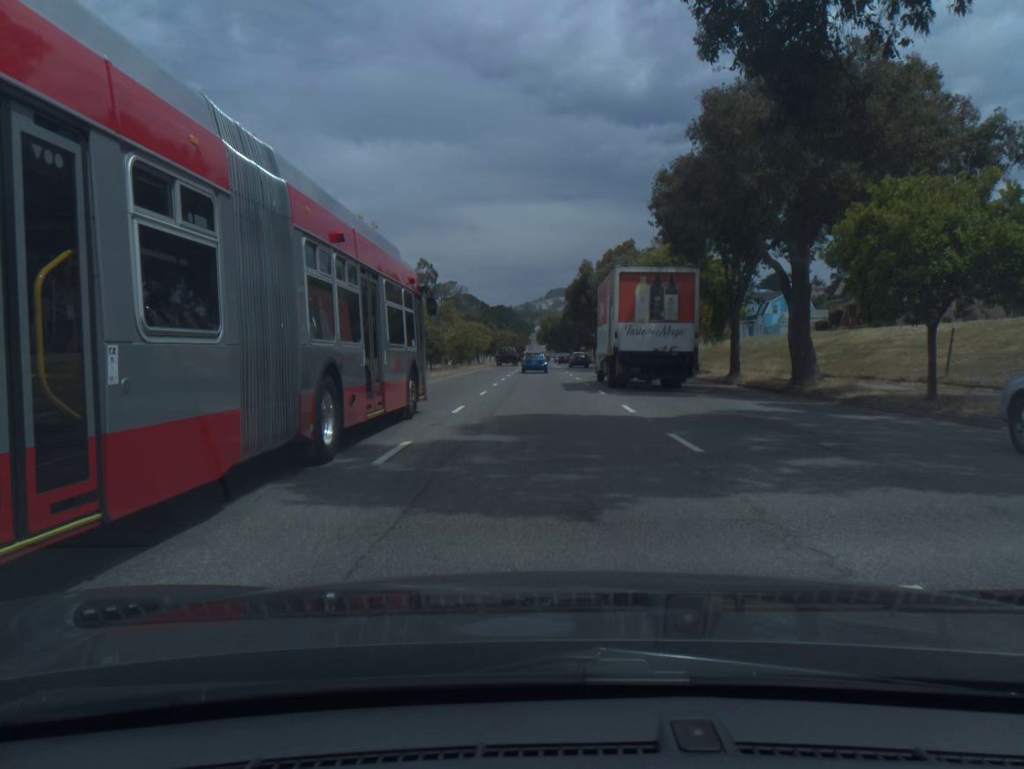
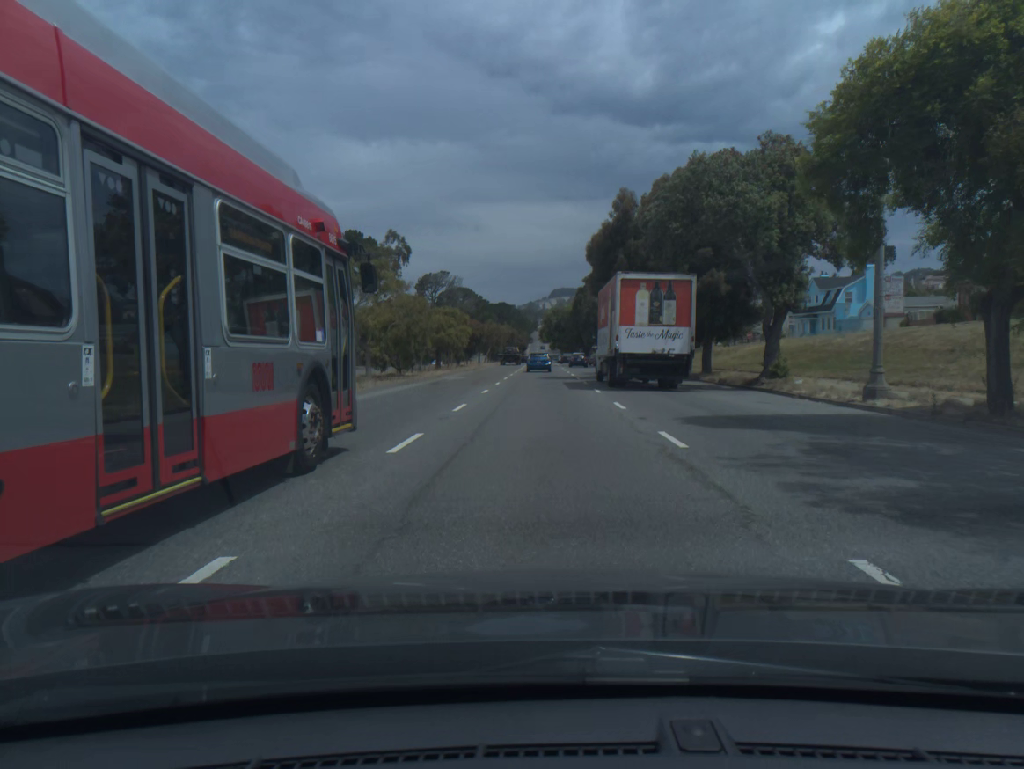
(0.0, +28.0) m; 0°
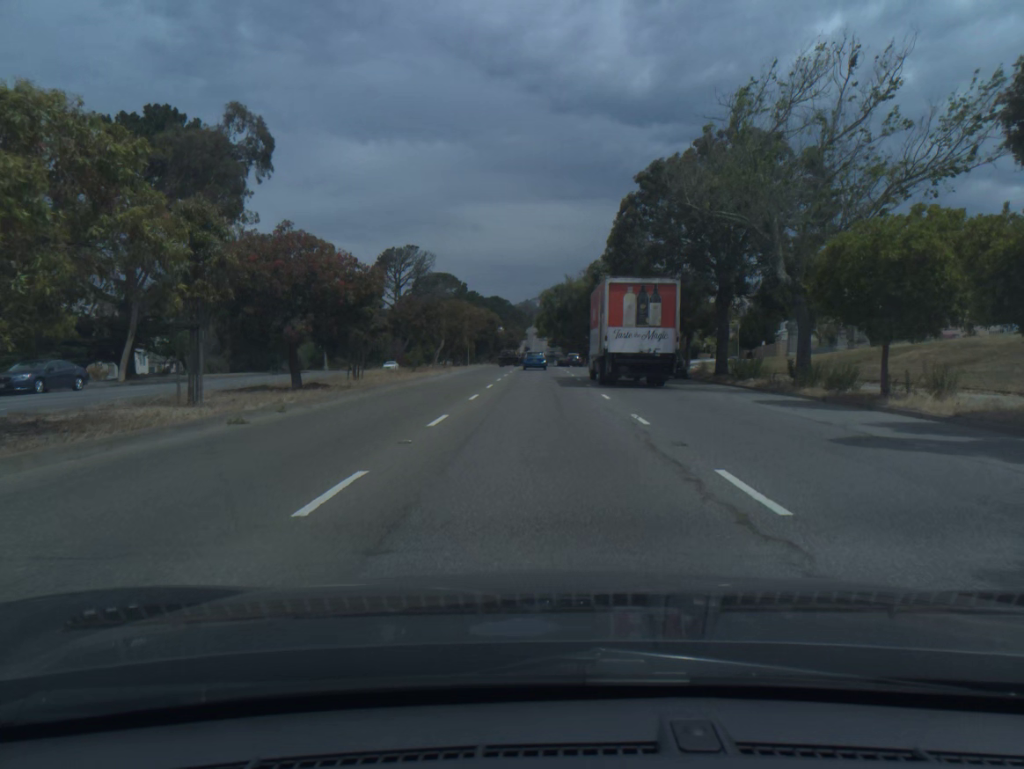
(-0.1, +47.4) m; 0°
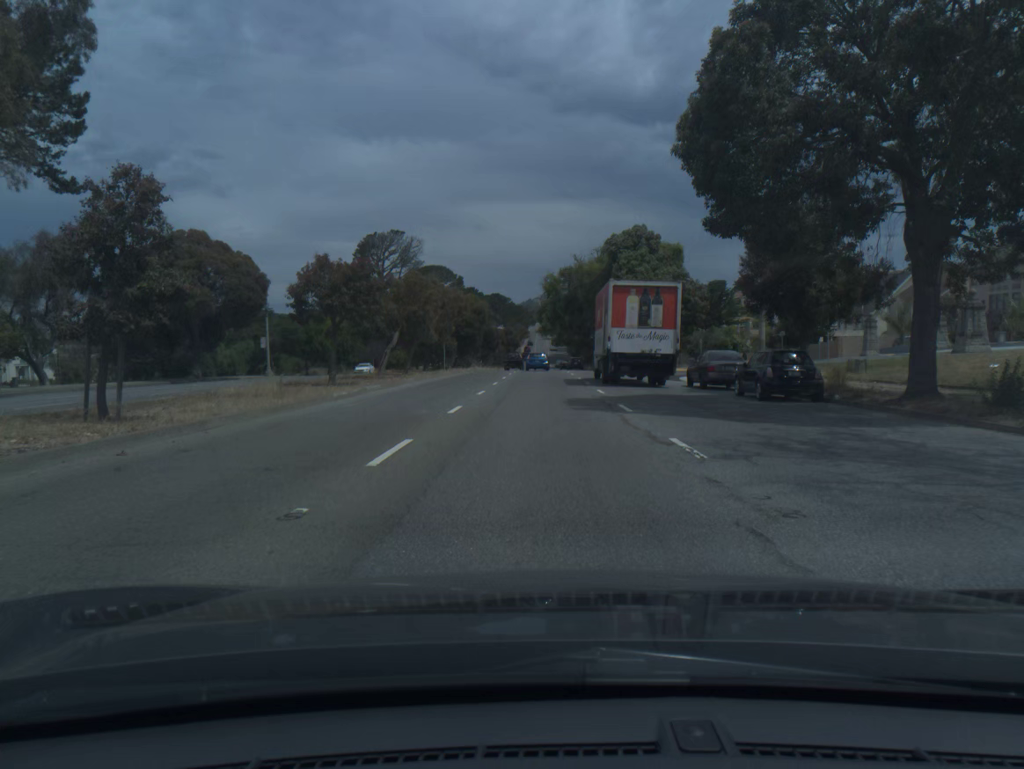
(-0.1, +19.2) m; 0°
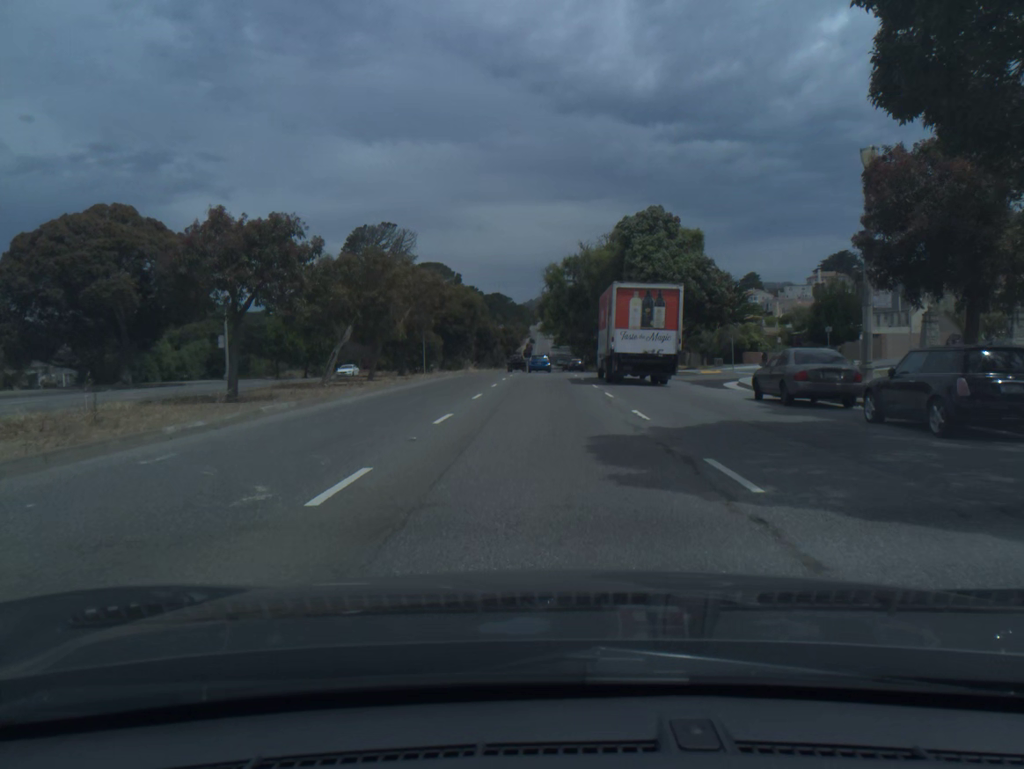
(0.0, +9.6) m; 0°
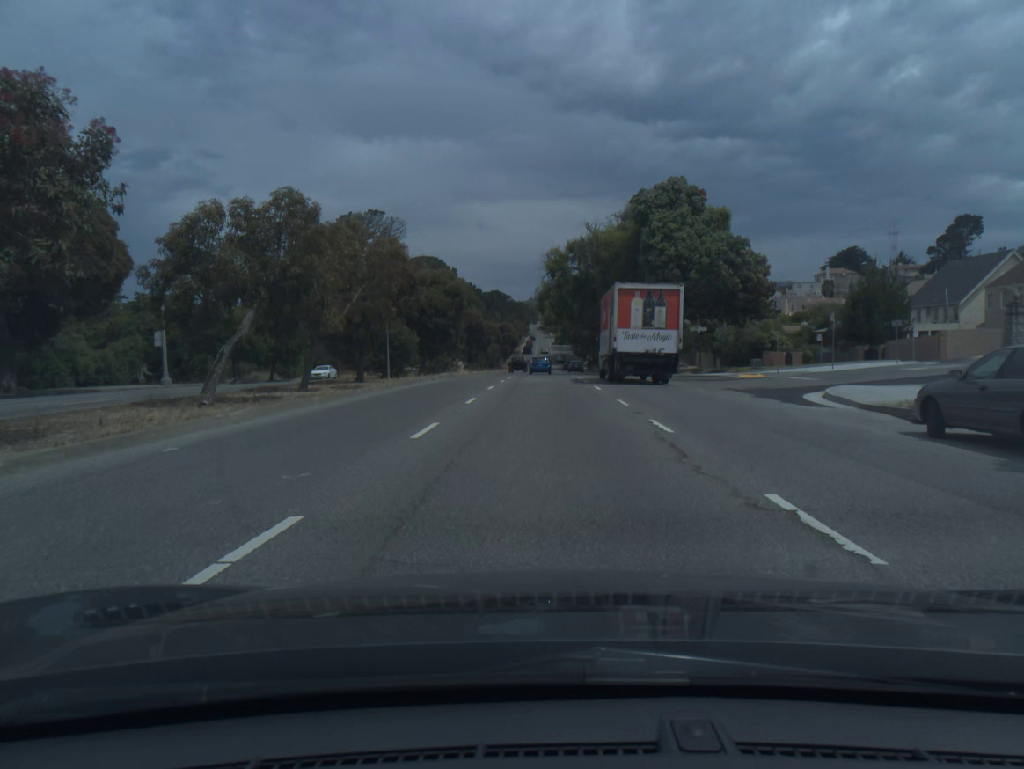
(0.0, +9.7) m; 0°
